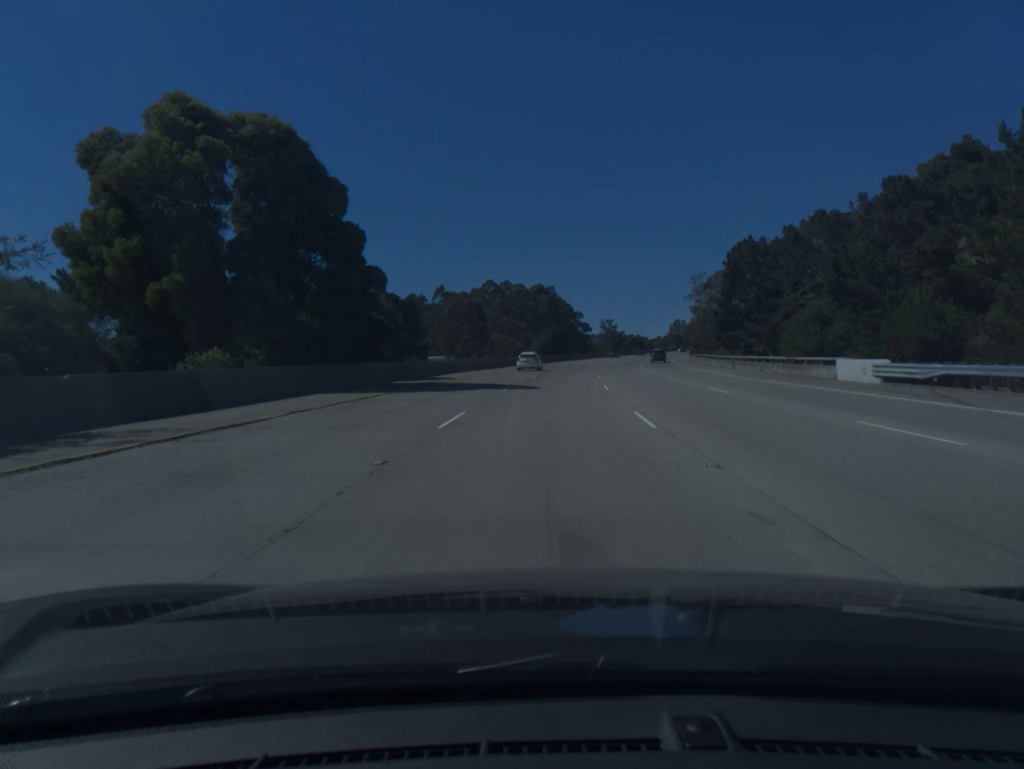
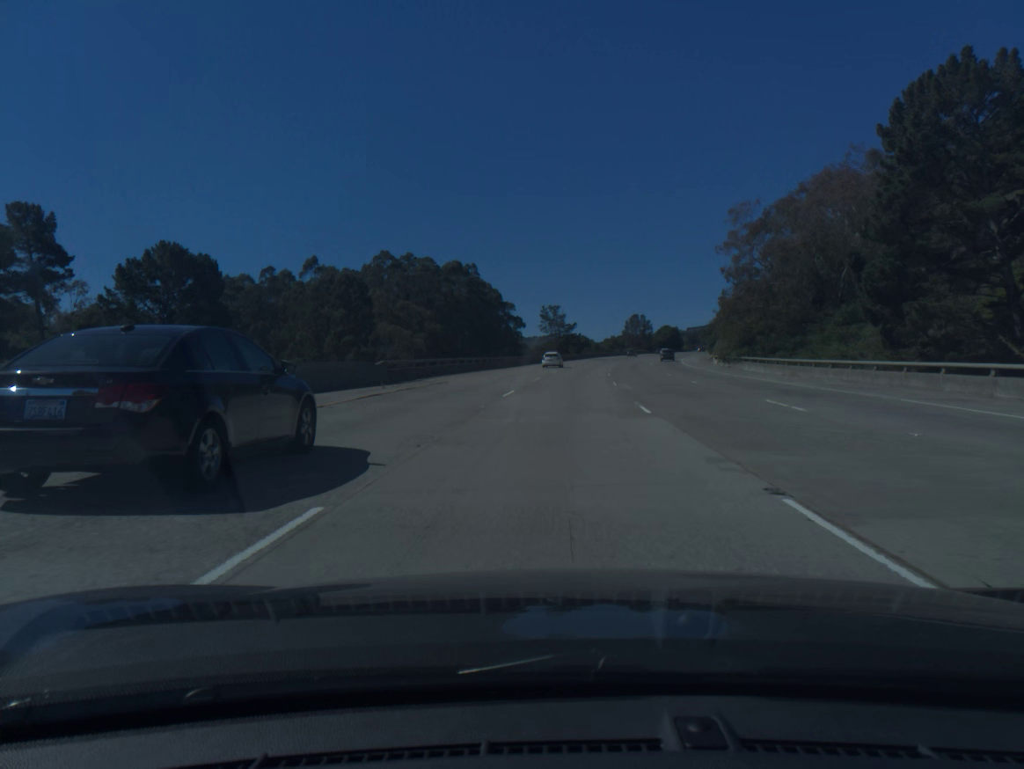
(+3.0, +69.0) m; +5°
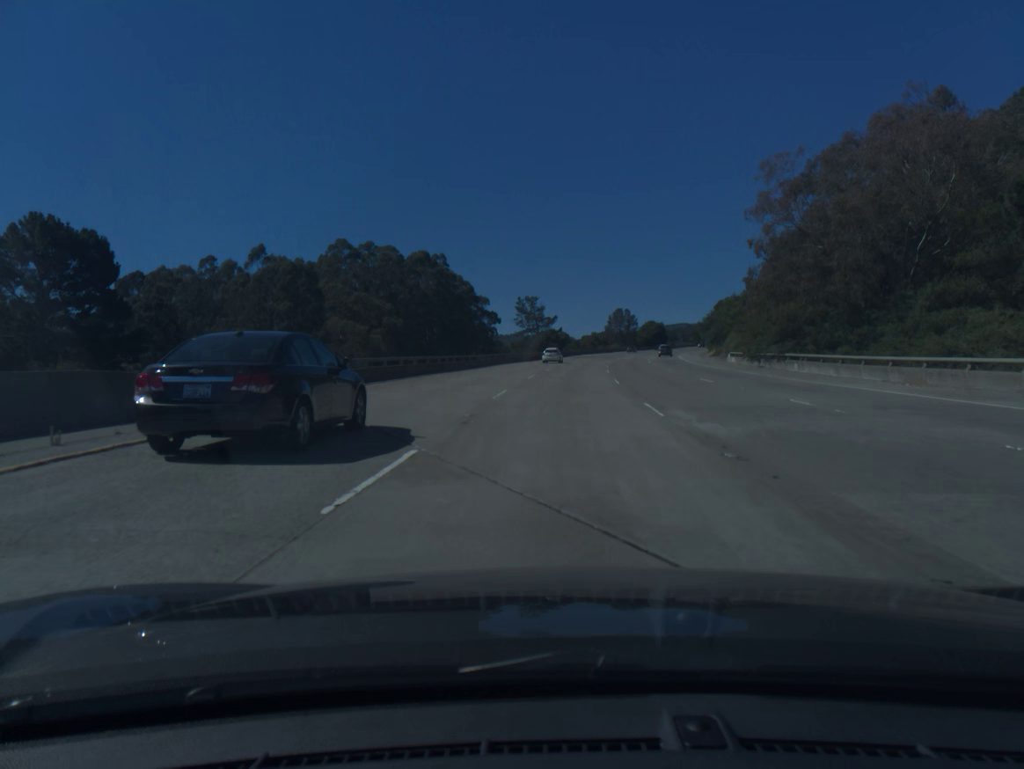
(+0.2, +17.3) m; +2°
